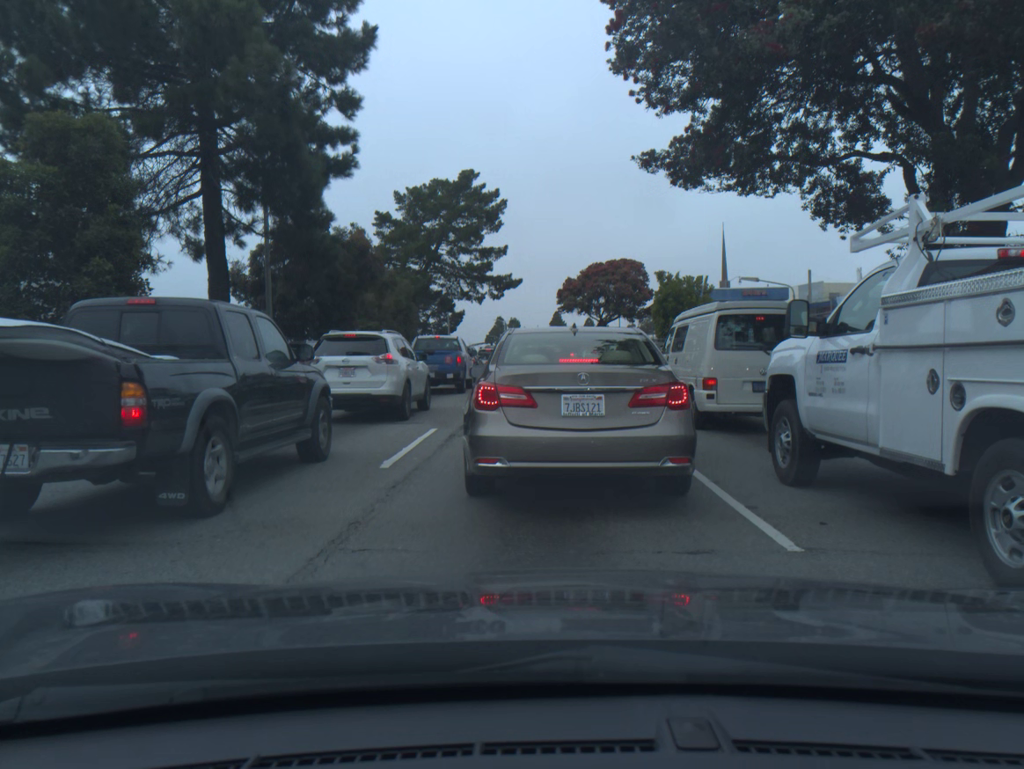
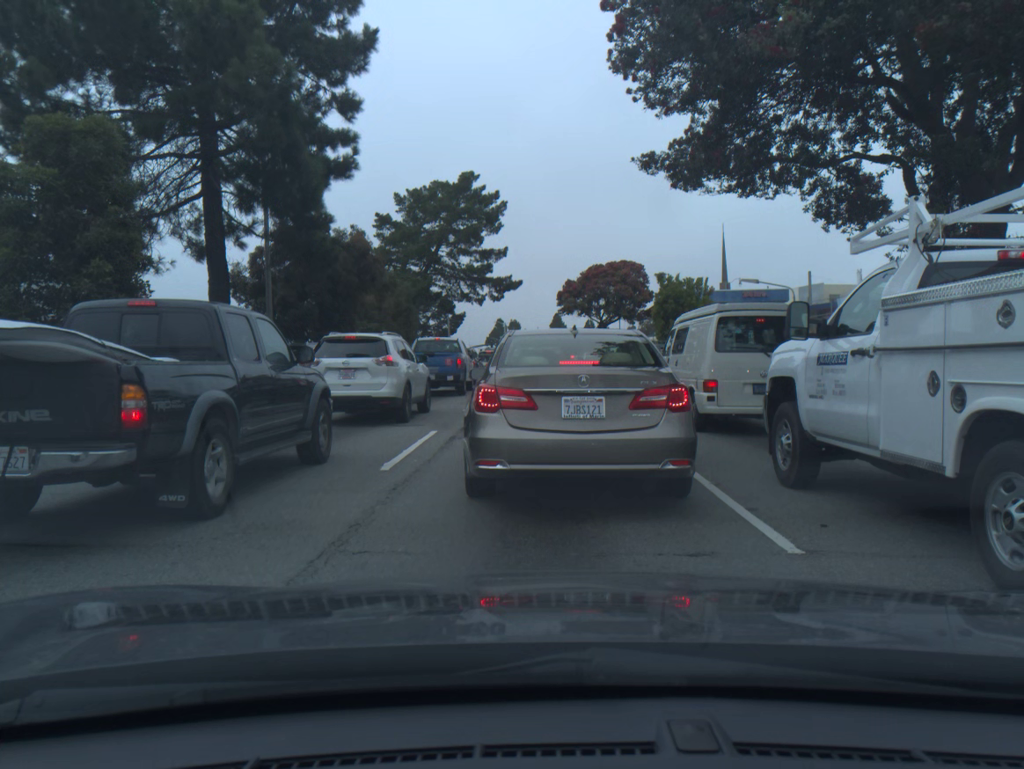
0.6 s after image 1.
(0.0, 0.0) m; 0°
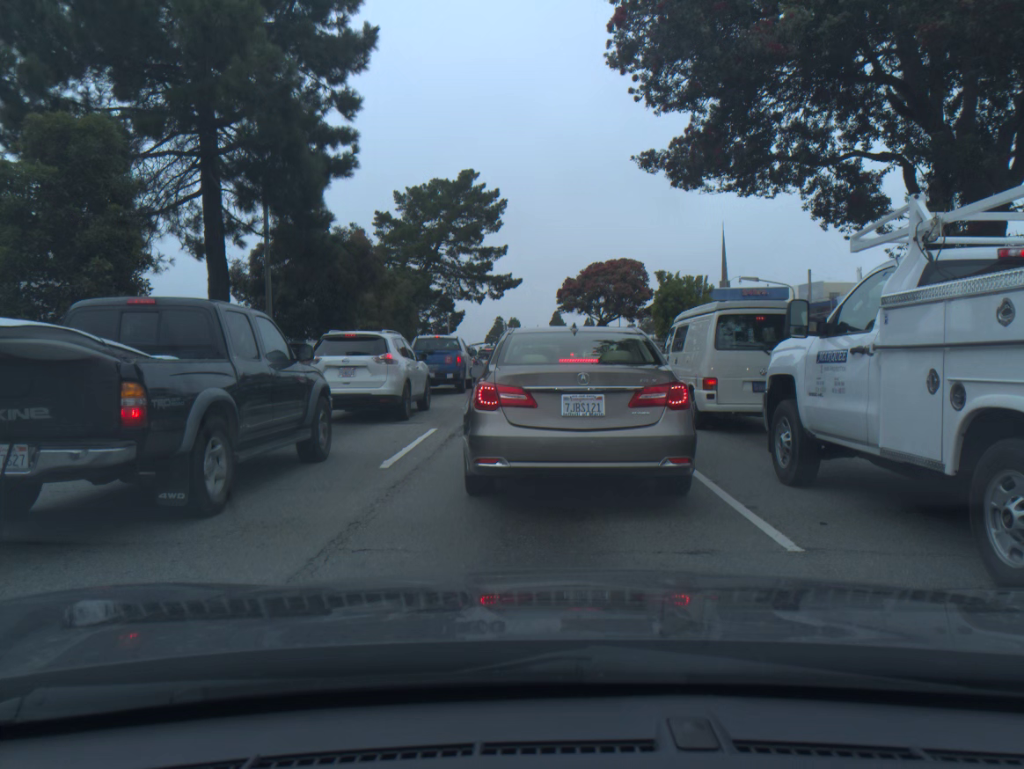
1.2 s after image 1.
(0.0, 0.0) m; 0°
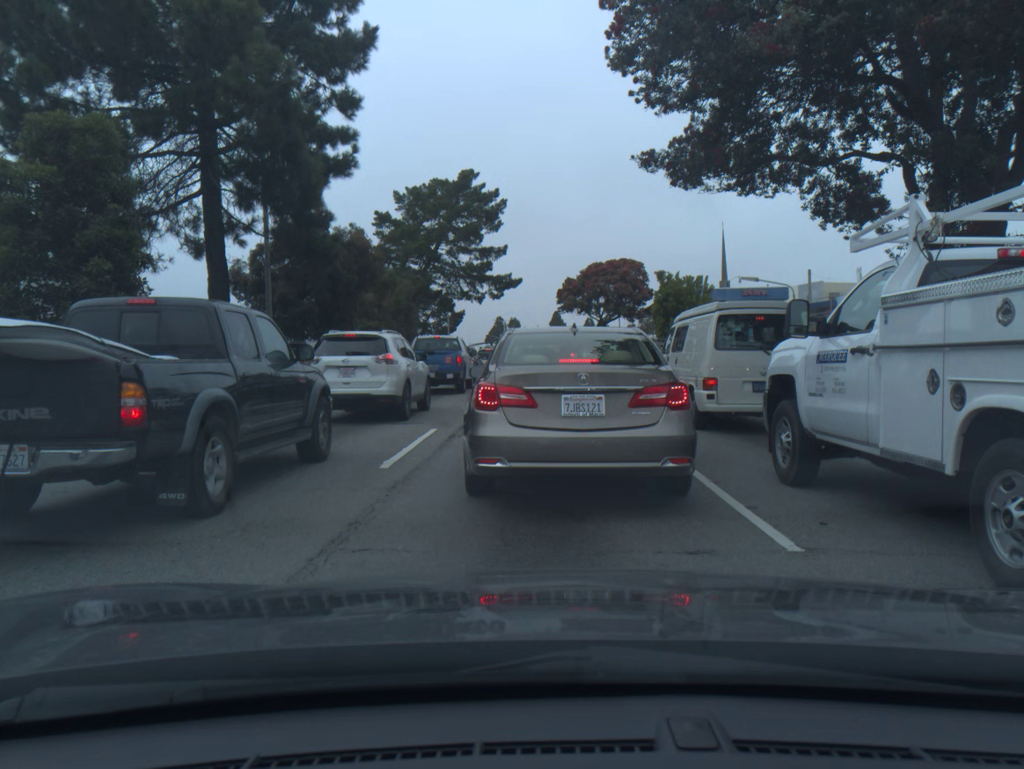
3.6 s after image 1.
(0.0, 0.0) m; 0°
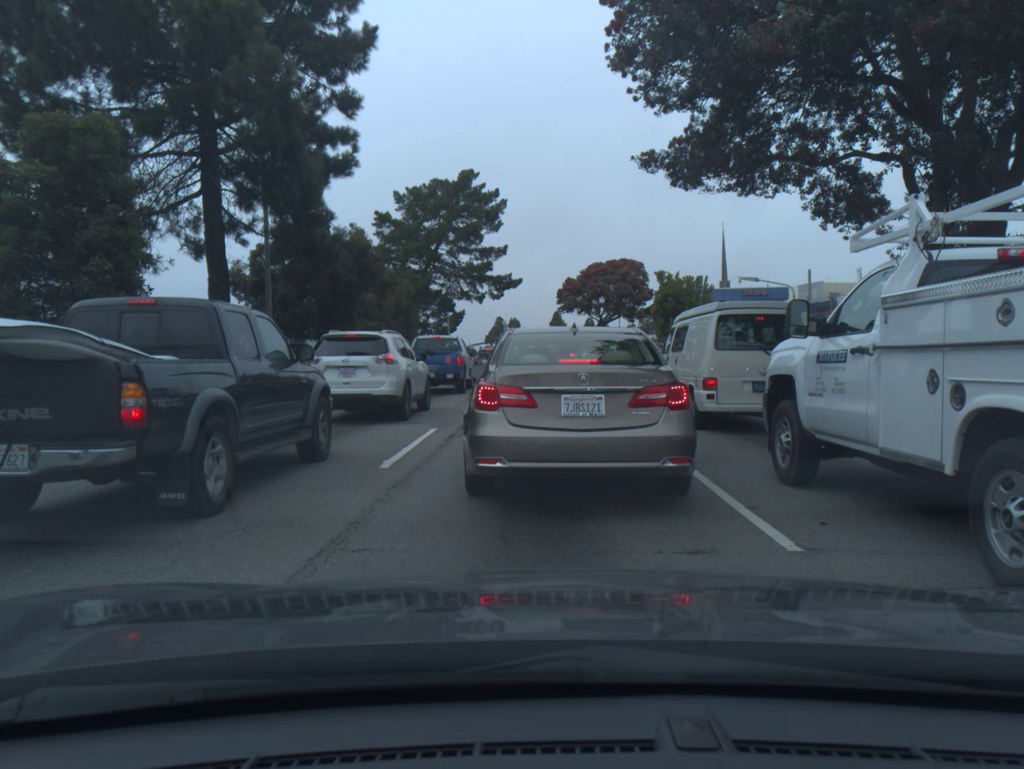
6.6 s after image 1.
(0.0, 0.0) m; 0°
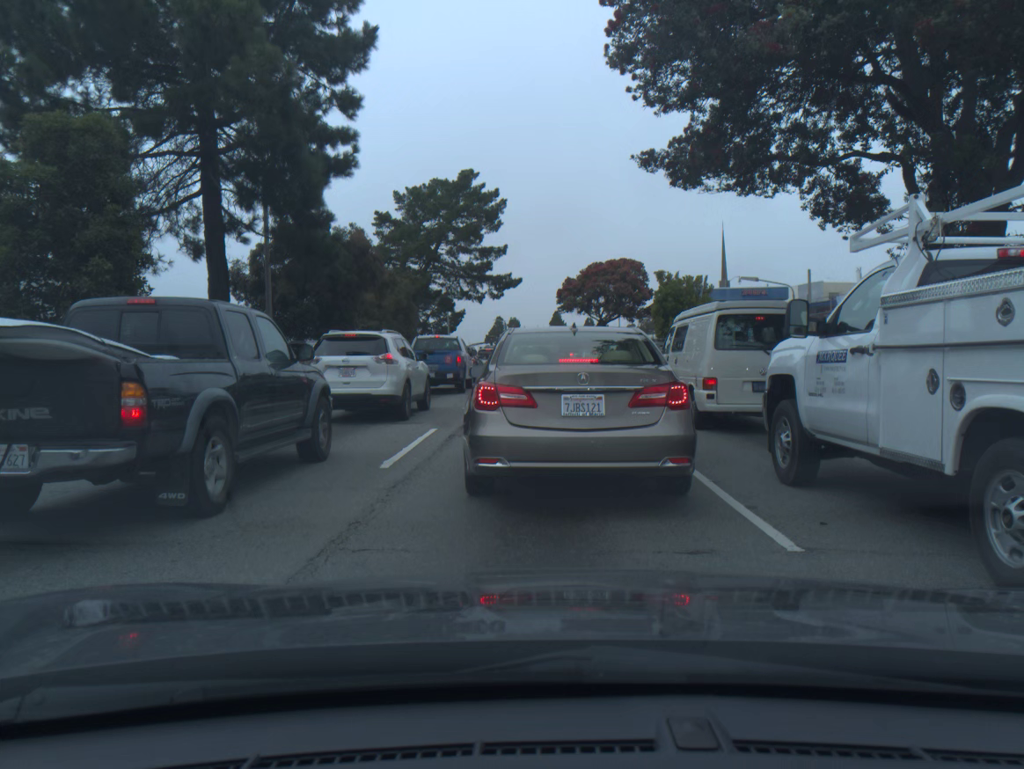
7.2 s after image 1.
(0.0, 0.0) m; 0°
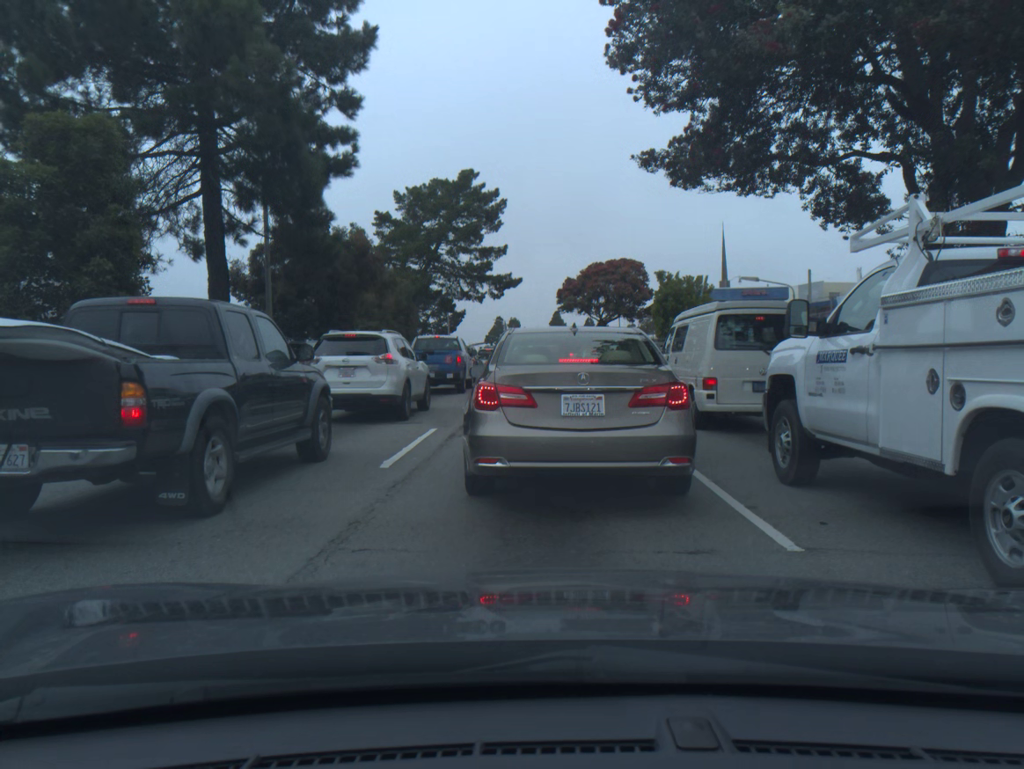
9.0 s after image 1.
(0.0, 0.0) m; 0°
